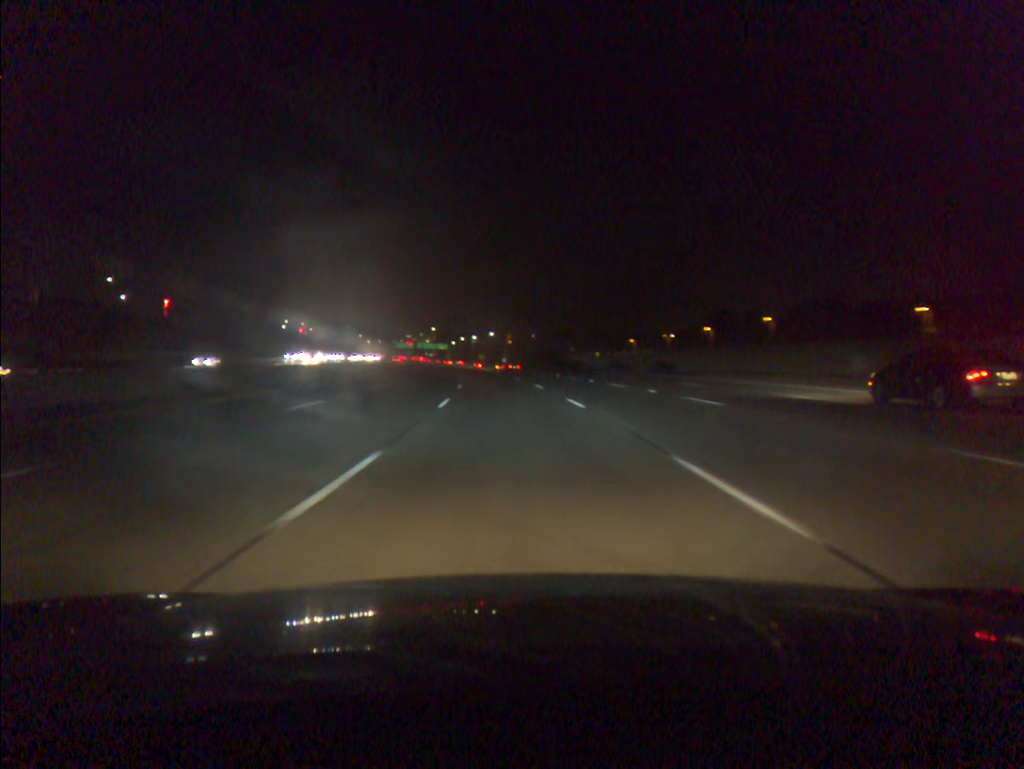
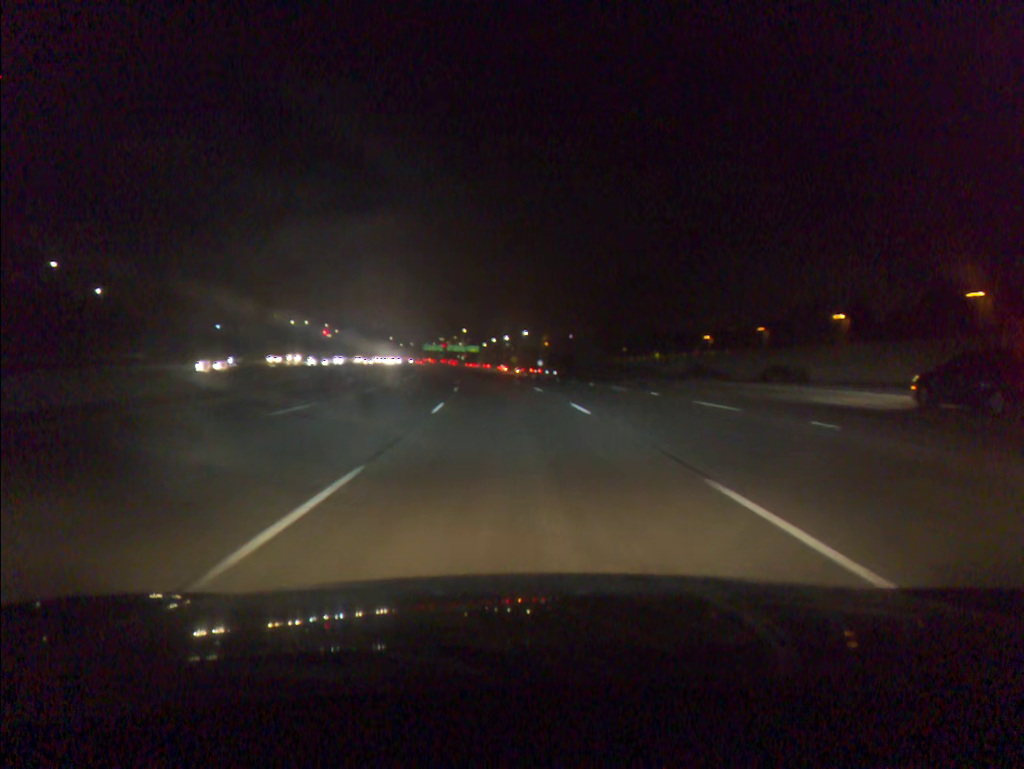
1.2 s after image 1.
(-0.7, +30.1) m; -3°
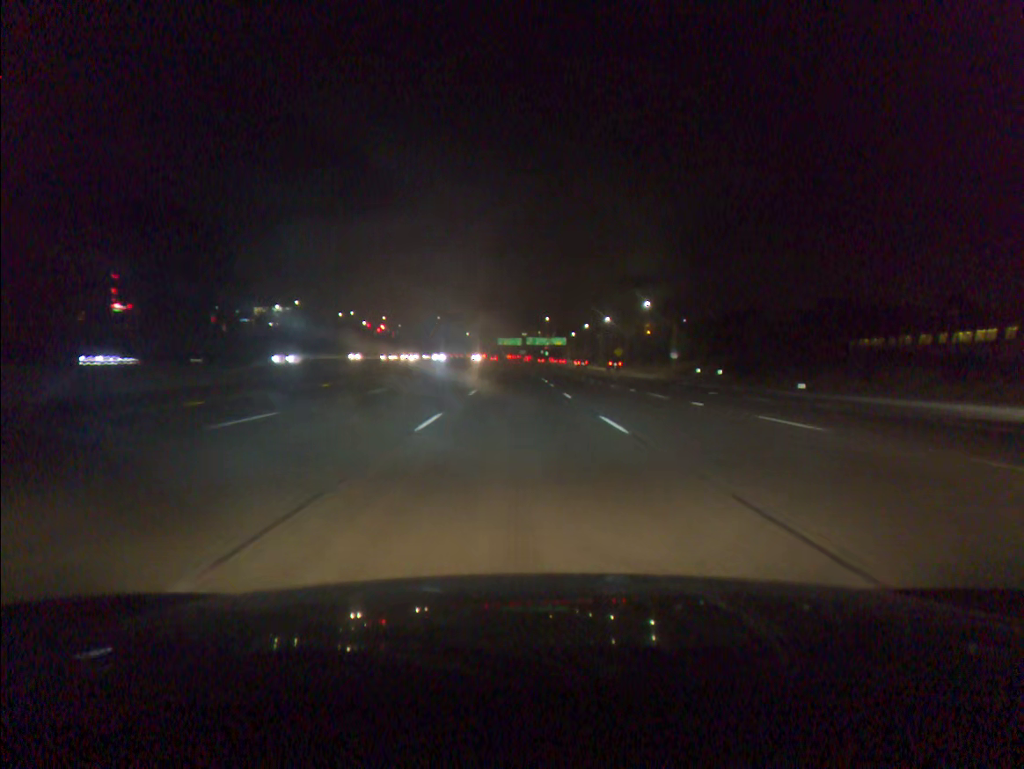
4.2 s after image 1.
(-4.6, +75.7) m; -6°
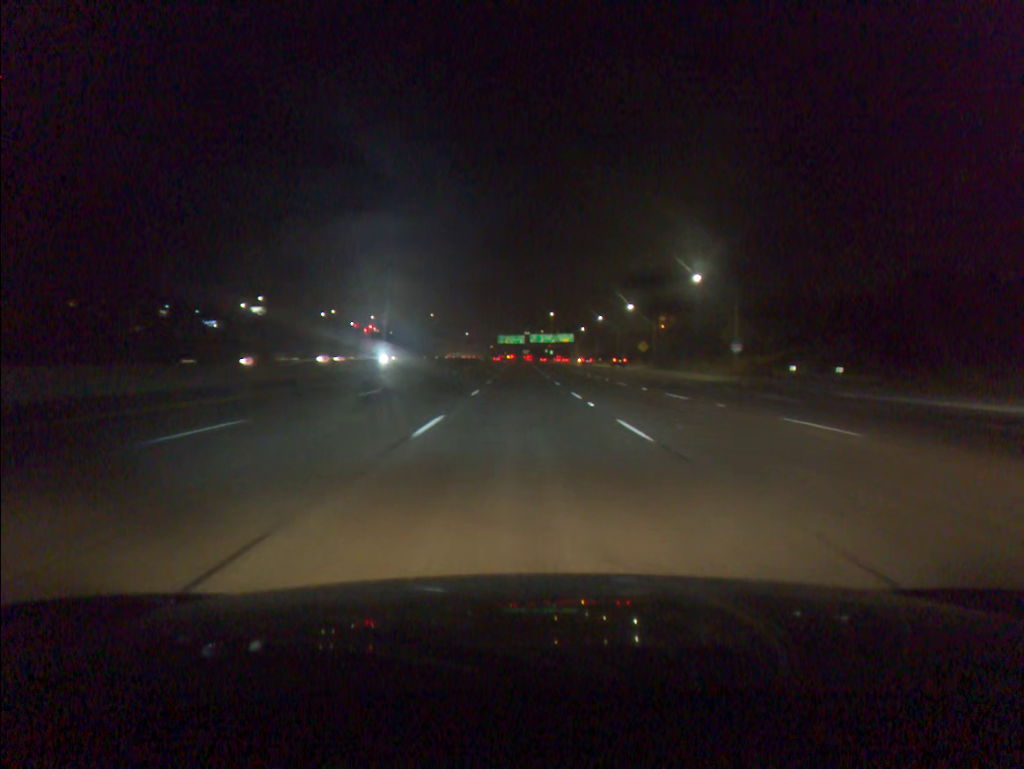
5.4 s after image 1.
(-0.1, +30.5) m; 0°
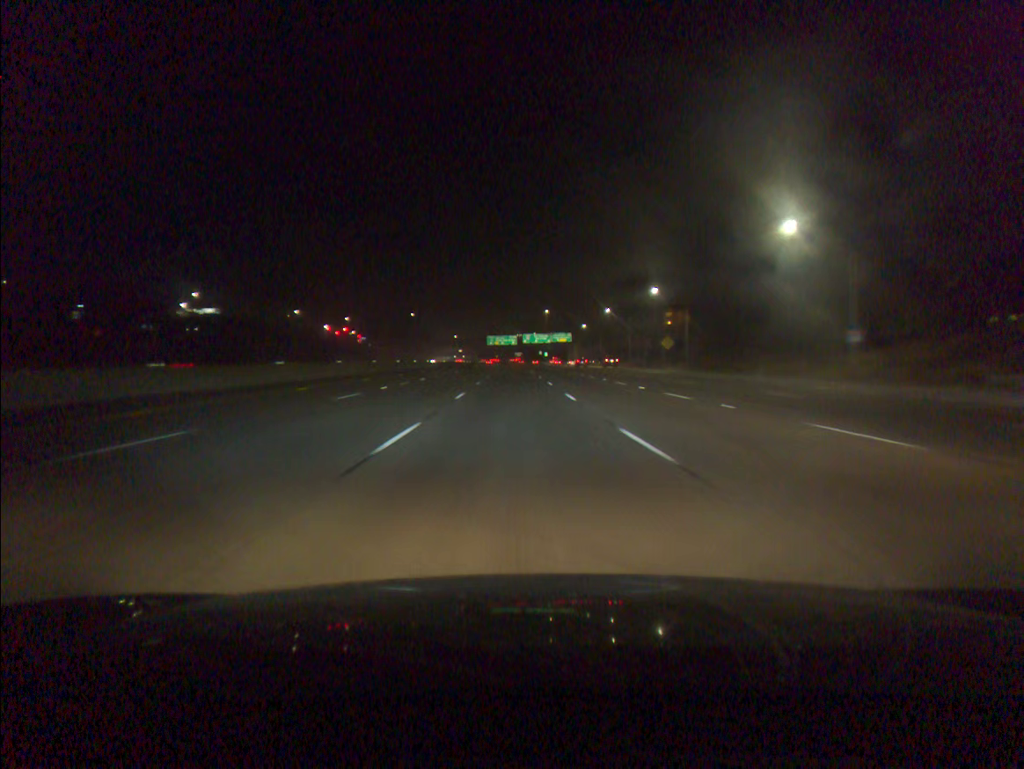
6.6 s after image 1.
(+0.2, +30.5) m; +1°
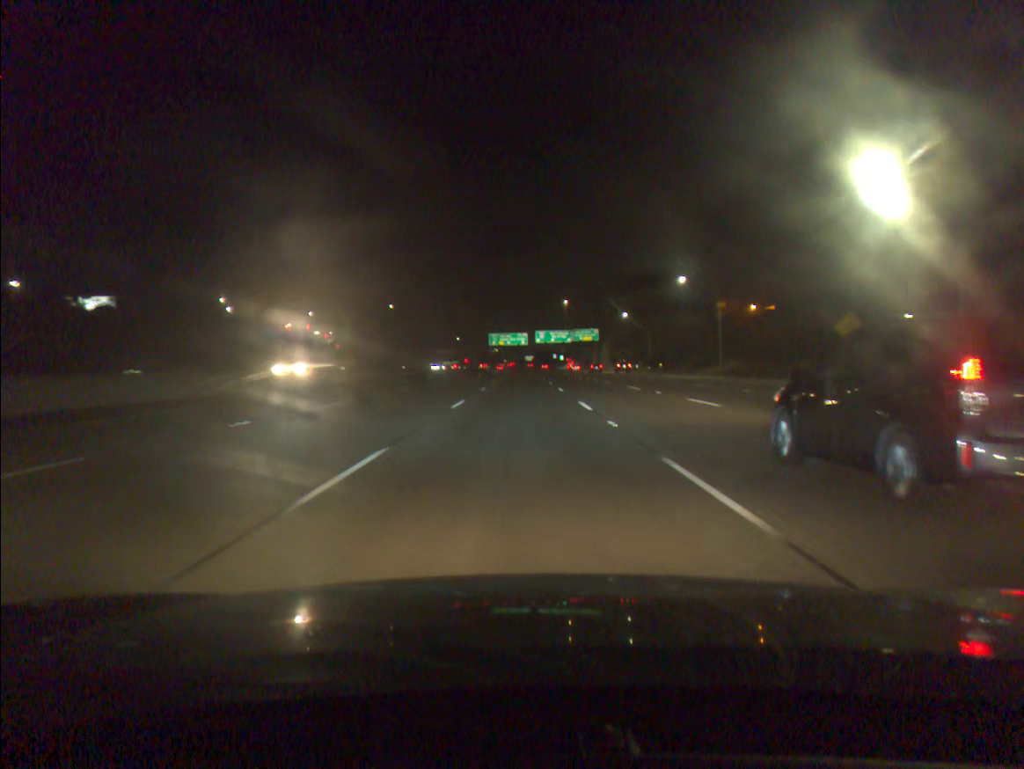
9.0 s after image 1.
(-0.4, +60.7) m; -1°
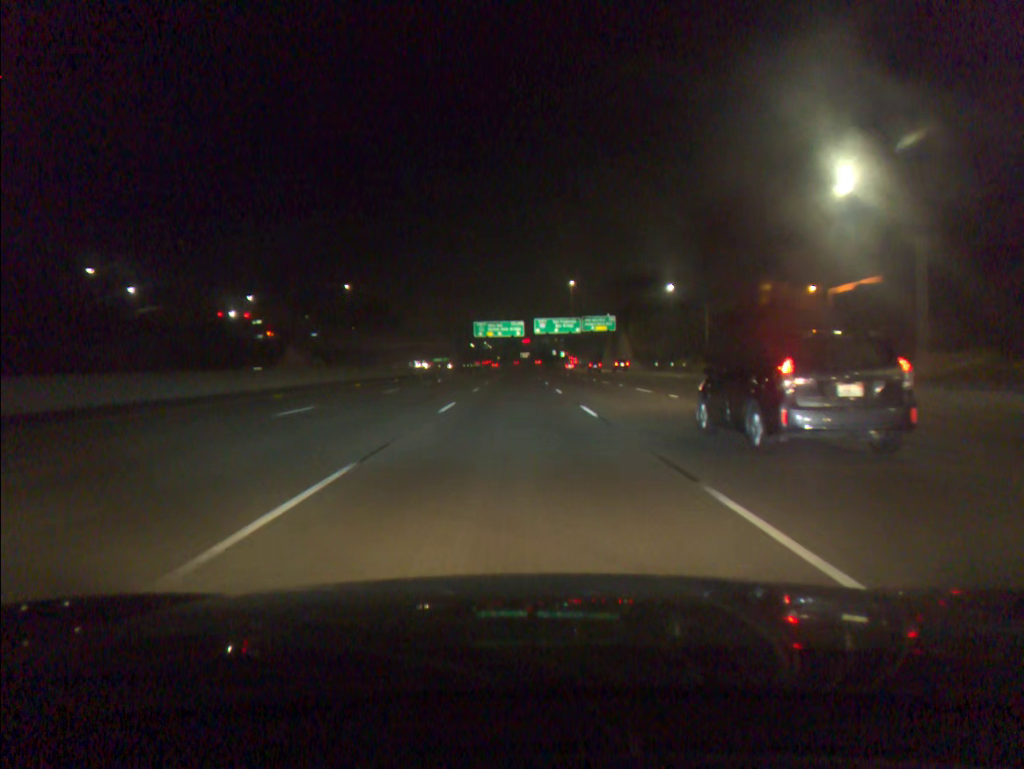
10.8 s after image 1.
(+0.2, +45.2) m; 0°
